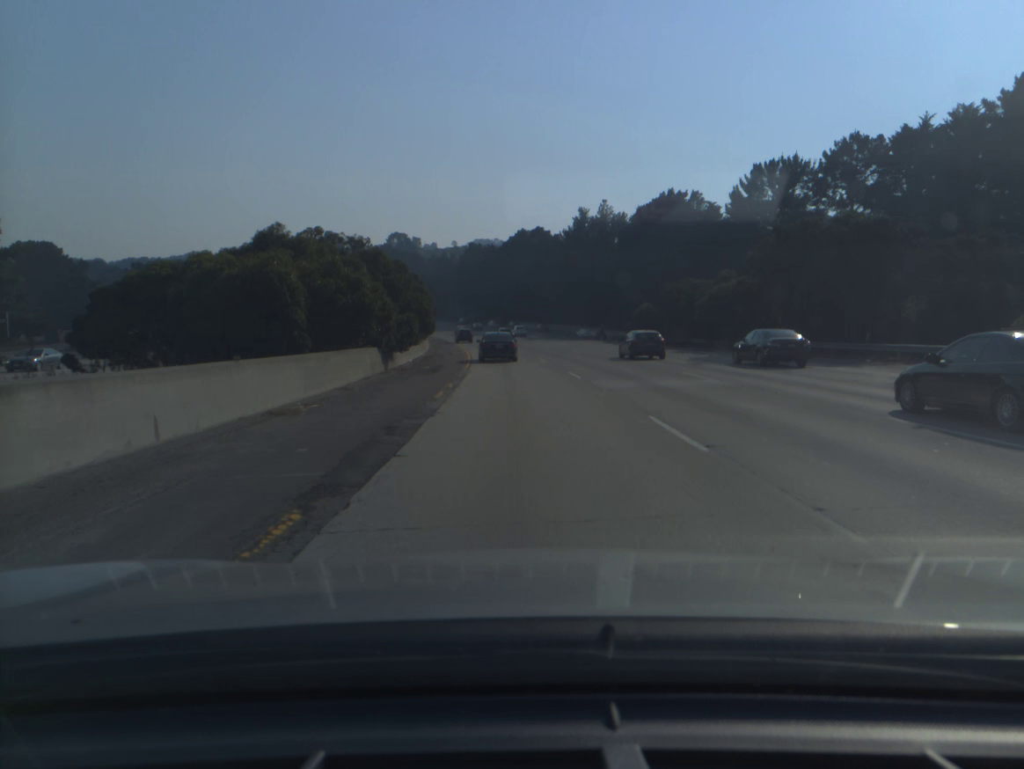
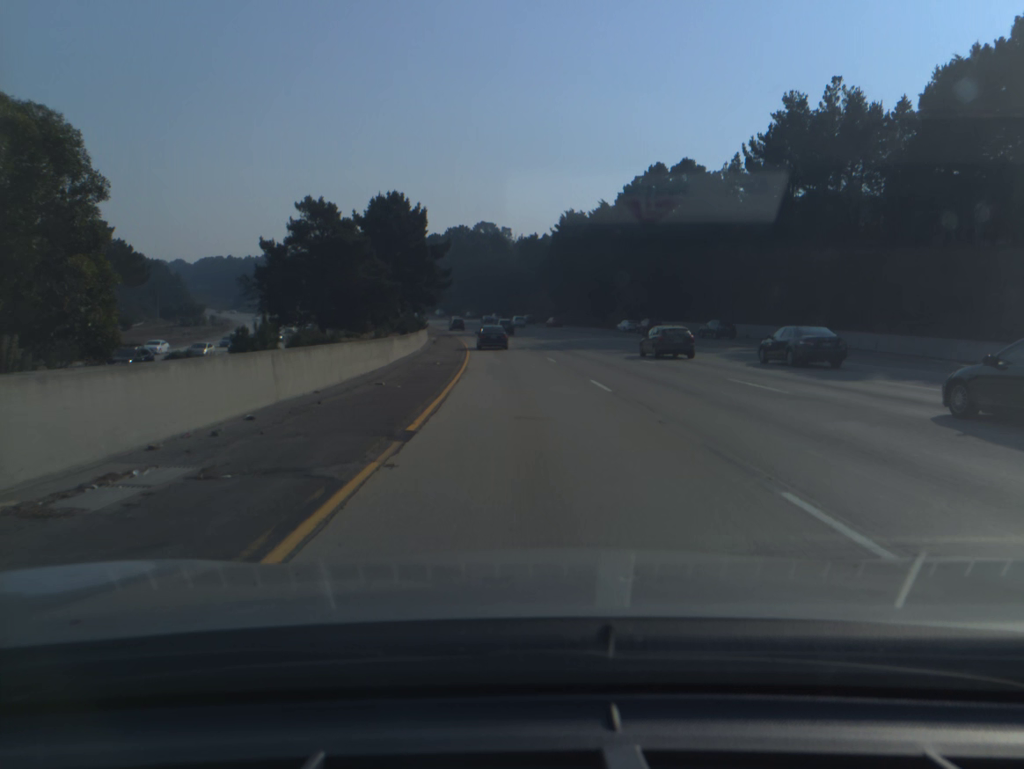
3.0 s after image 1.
(-4.9, +78.3) m; -7°
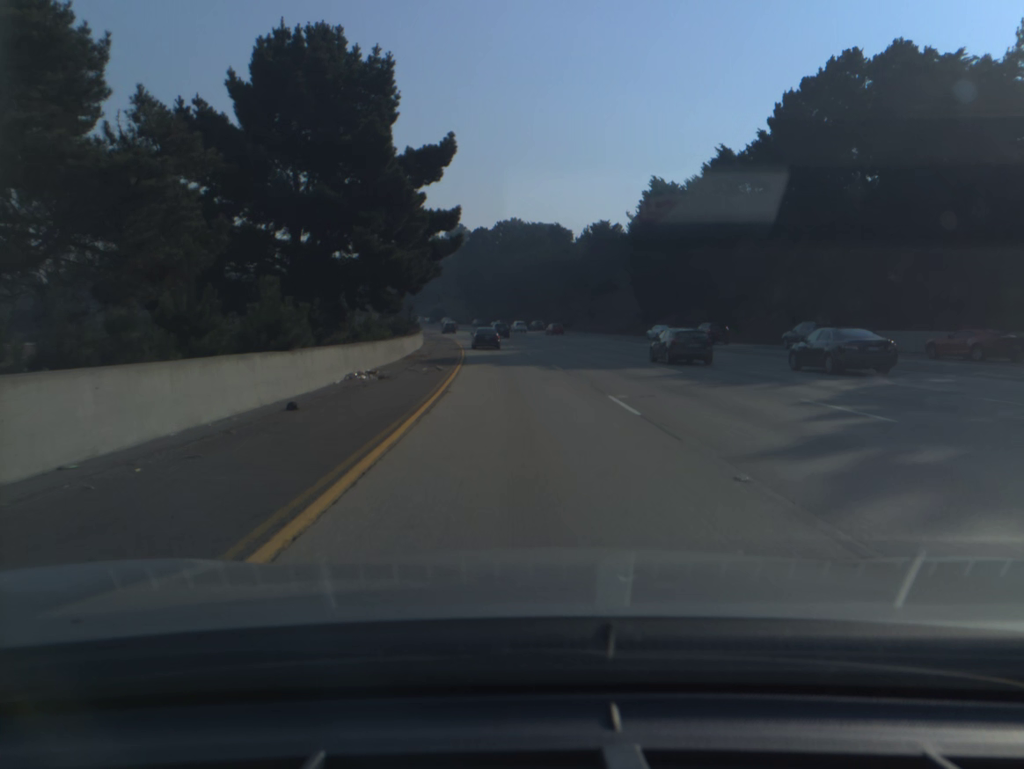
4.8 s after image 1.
(-1.7, +48.0) m; -4°
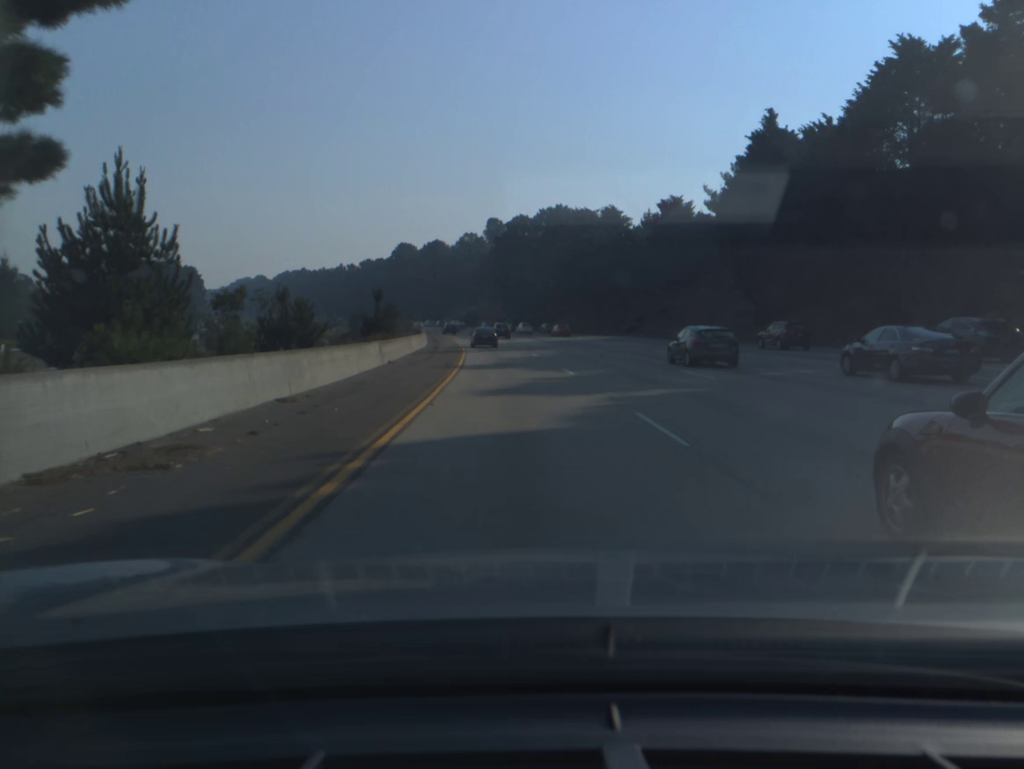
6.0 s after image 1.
(-0.8, +32.6) m; -3°
